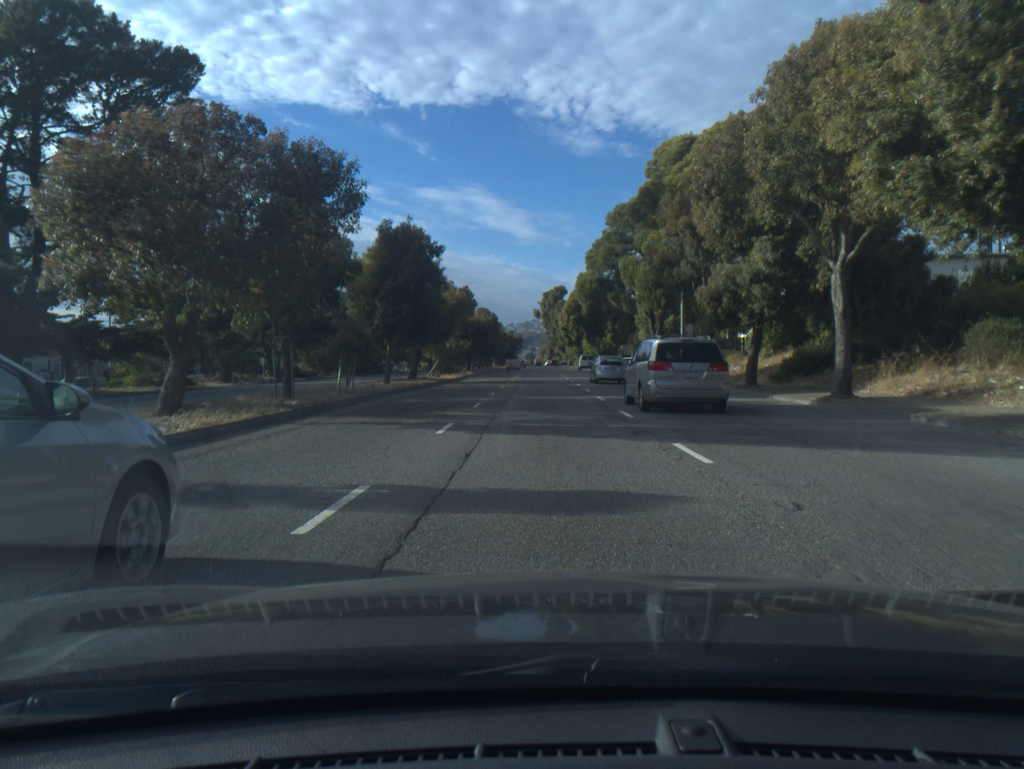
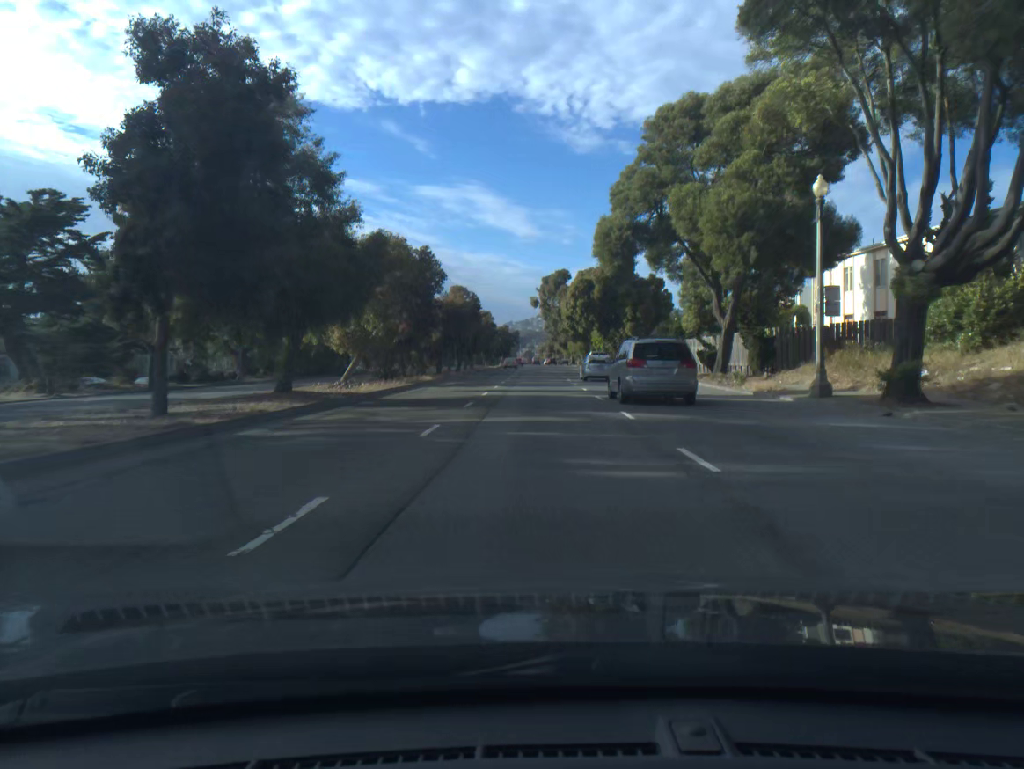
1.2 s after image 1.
(+0.1, +23.5) m; 0°
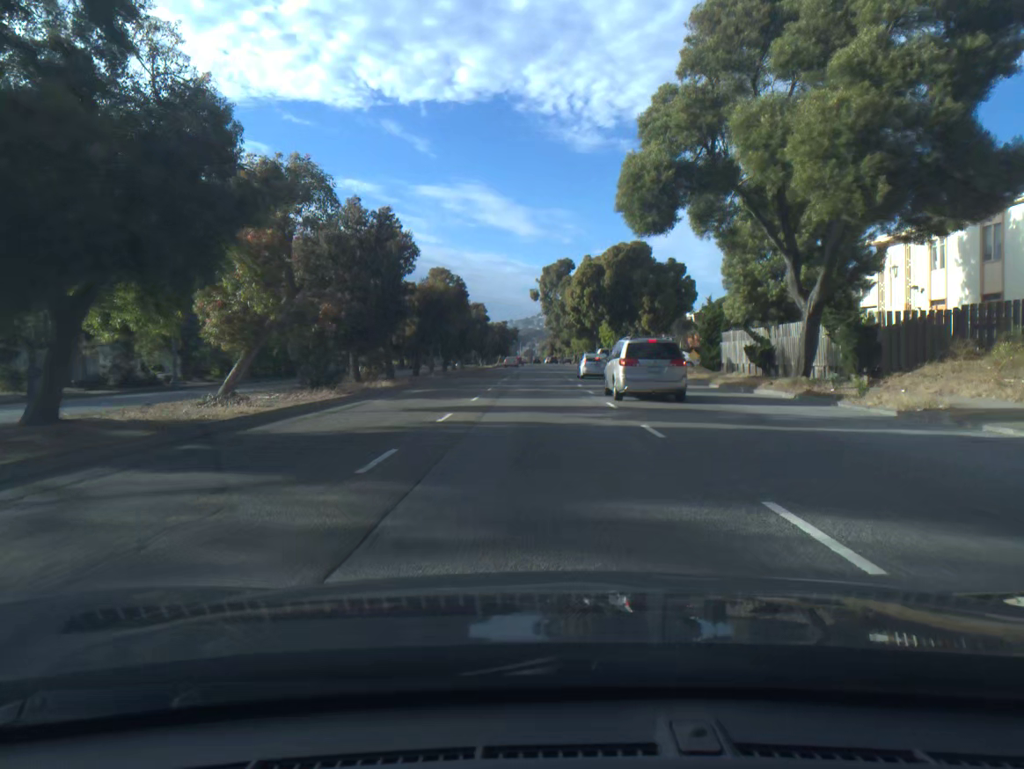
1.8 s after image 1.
(0.0, +11.6) m; 0°
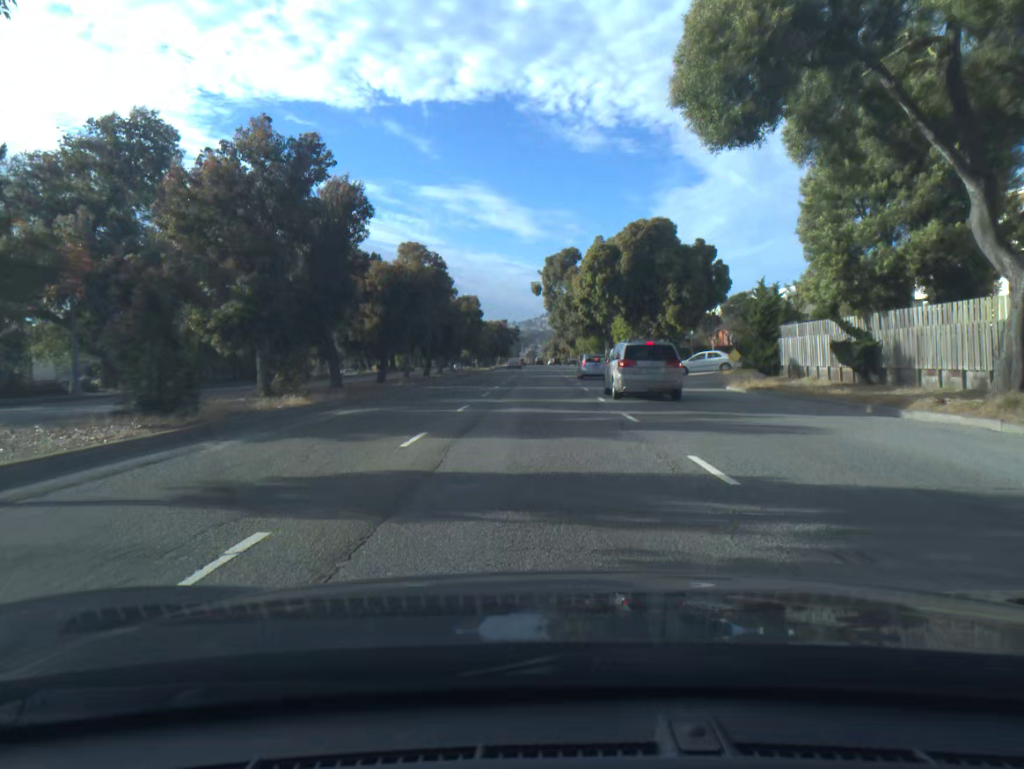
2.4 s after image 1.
(0.0, +11.5) m; 0°
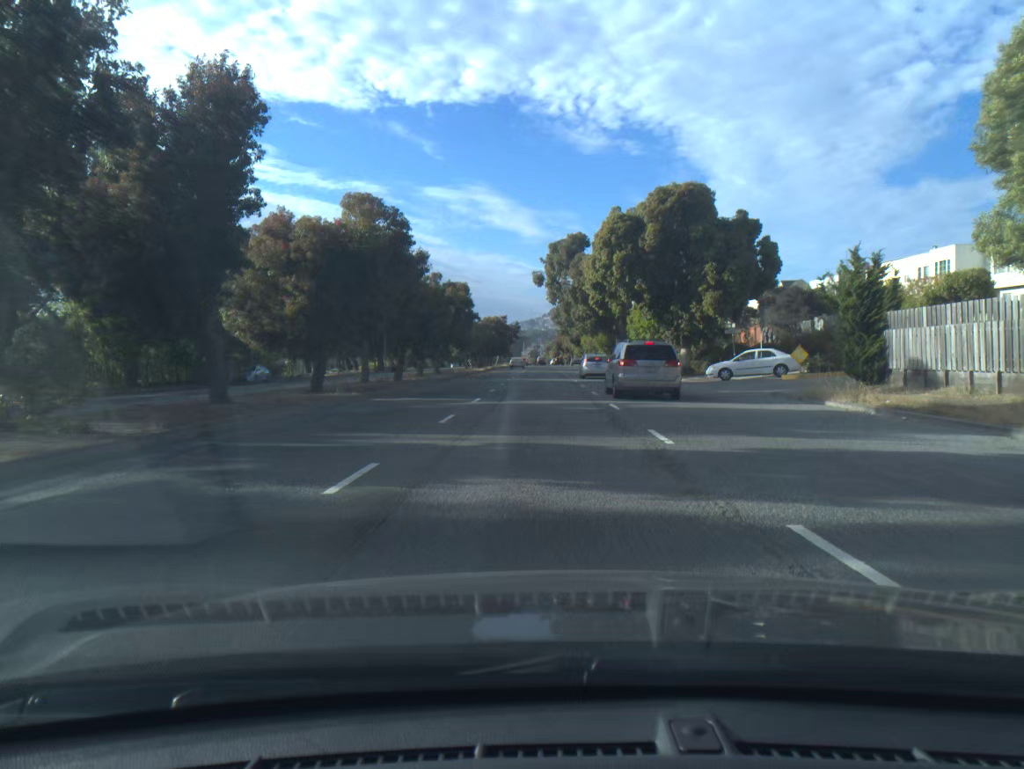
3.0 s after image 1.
(0.0, +11.4) m; 0°
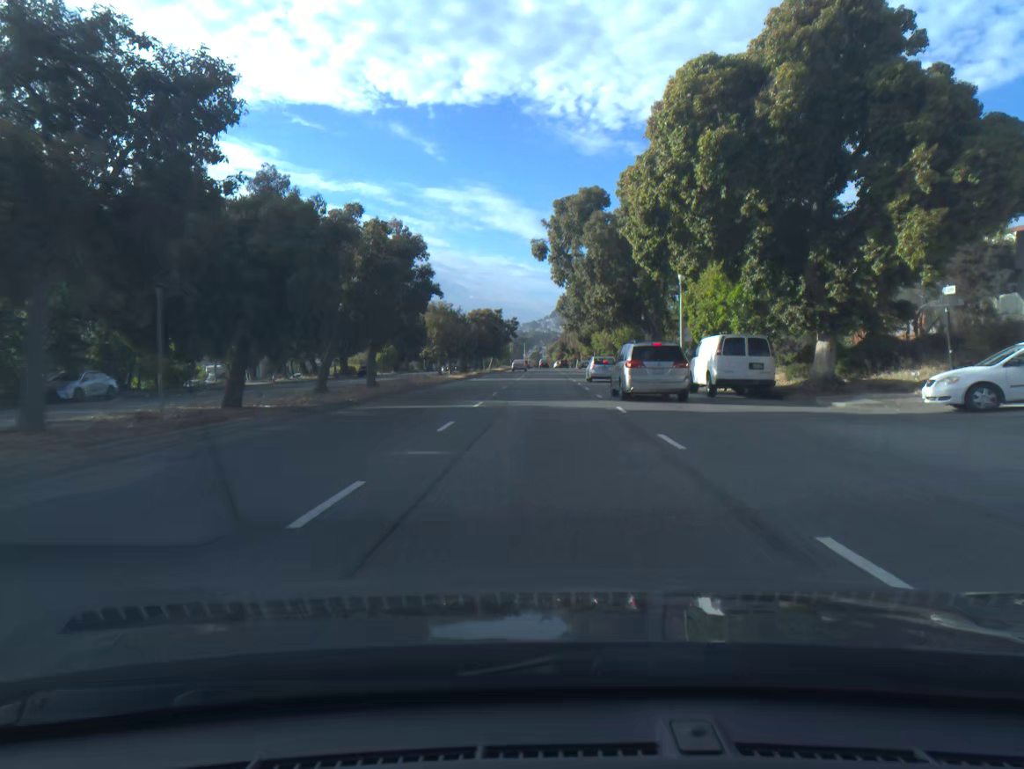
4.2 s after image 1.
(0.0, +22.8) m; 0°
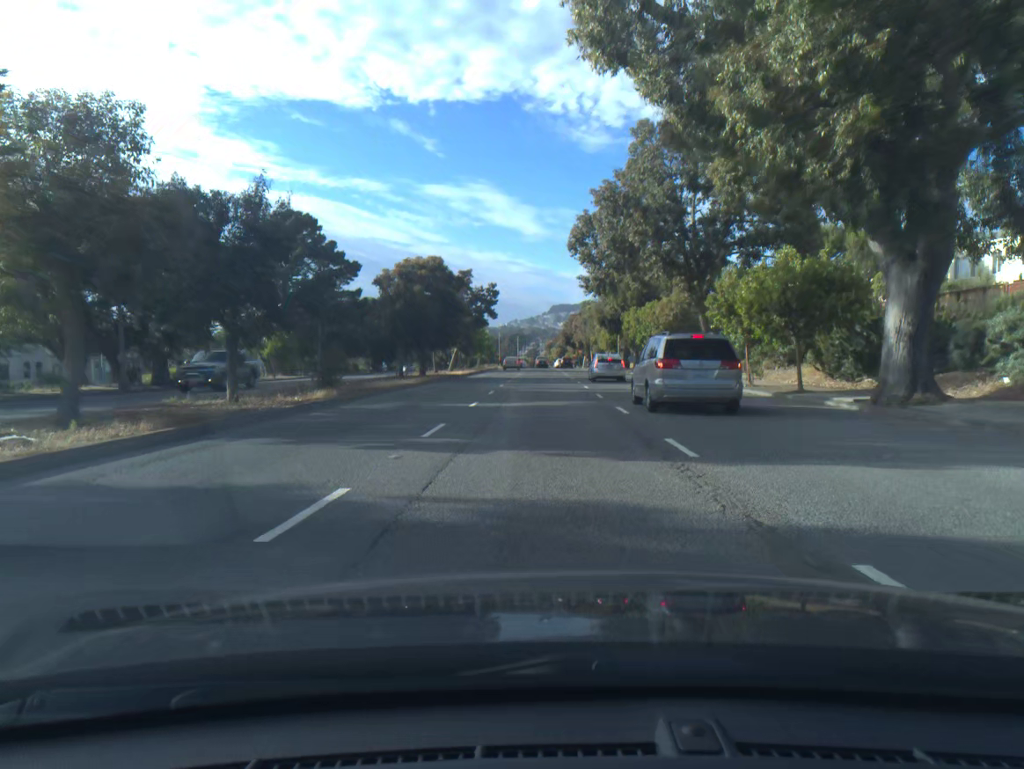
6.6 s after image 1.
(+0.2, +45.0) m; 0°
